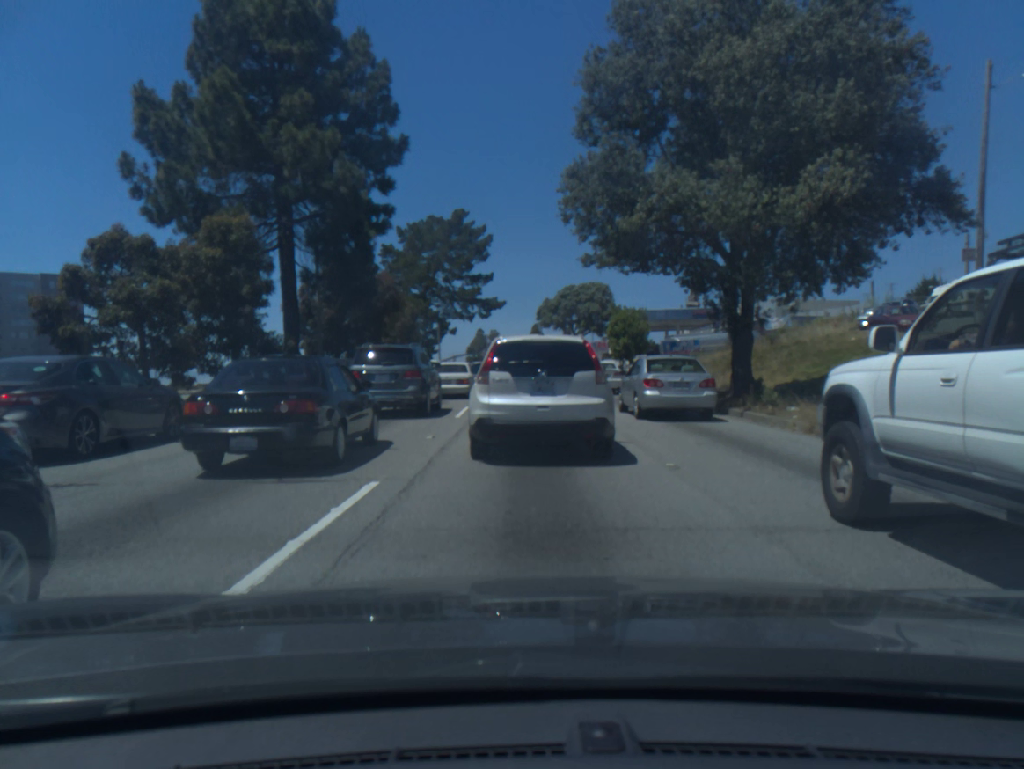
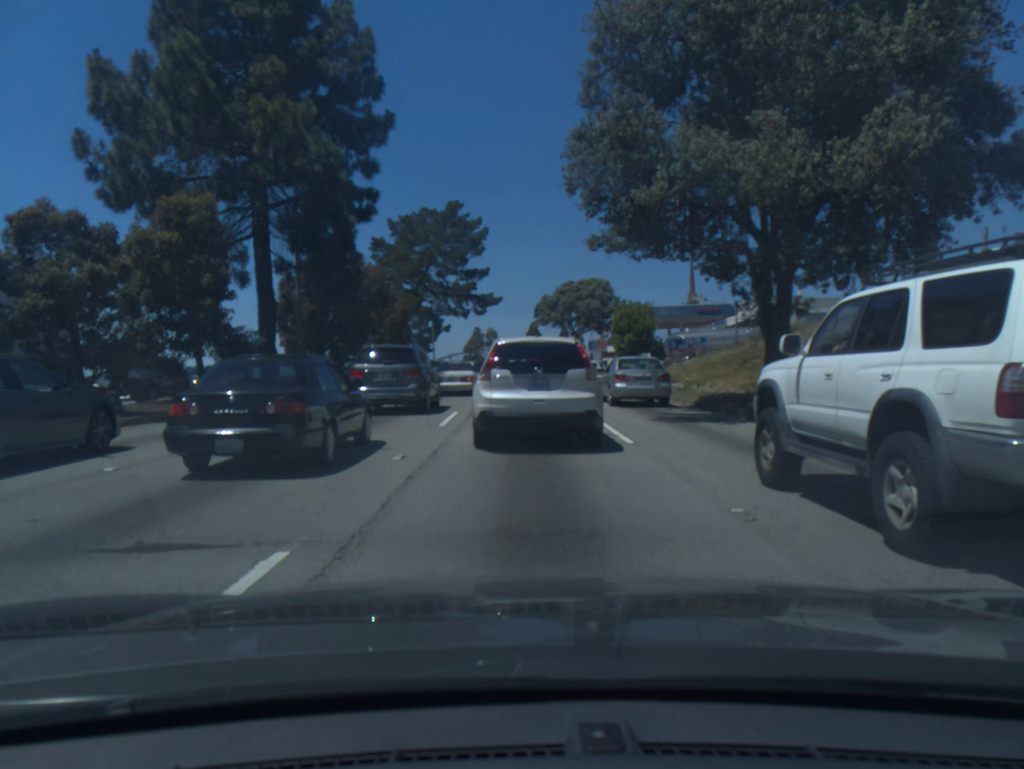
(+0.1, +3.0) m; +3°
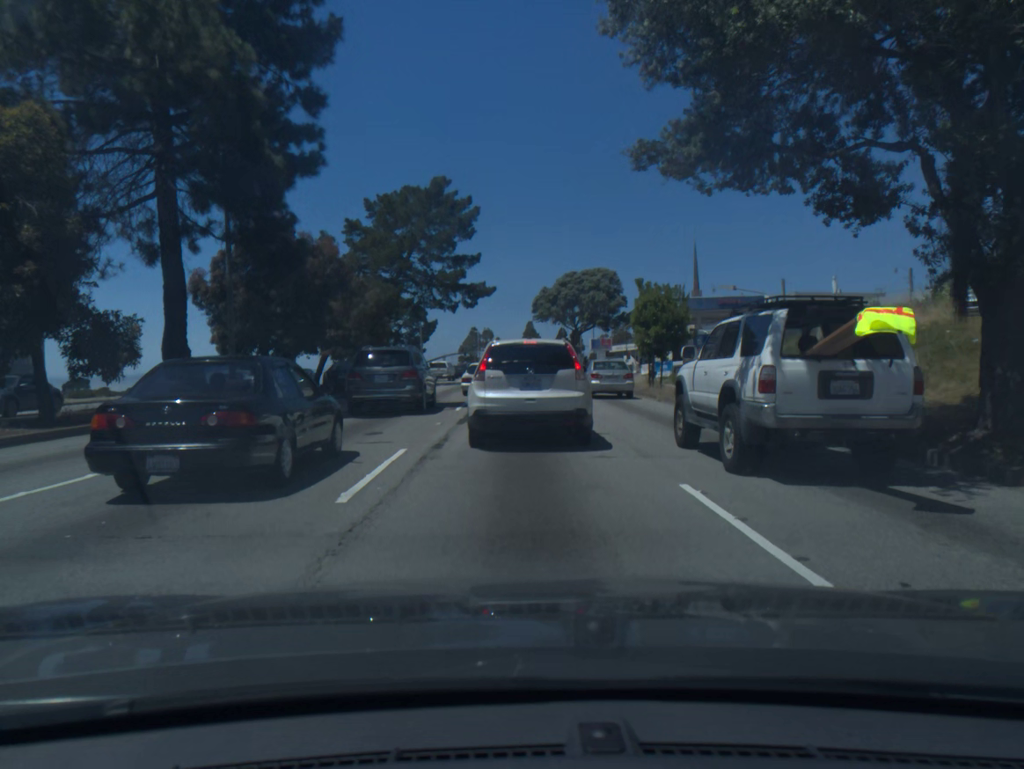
(0.0, +8.2) m; 0°
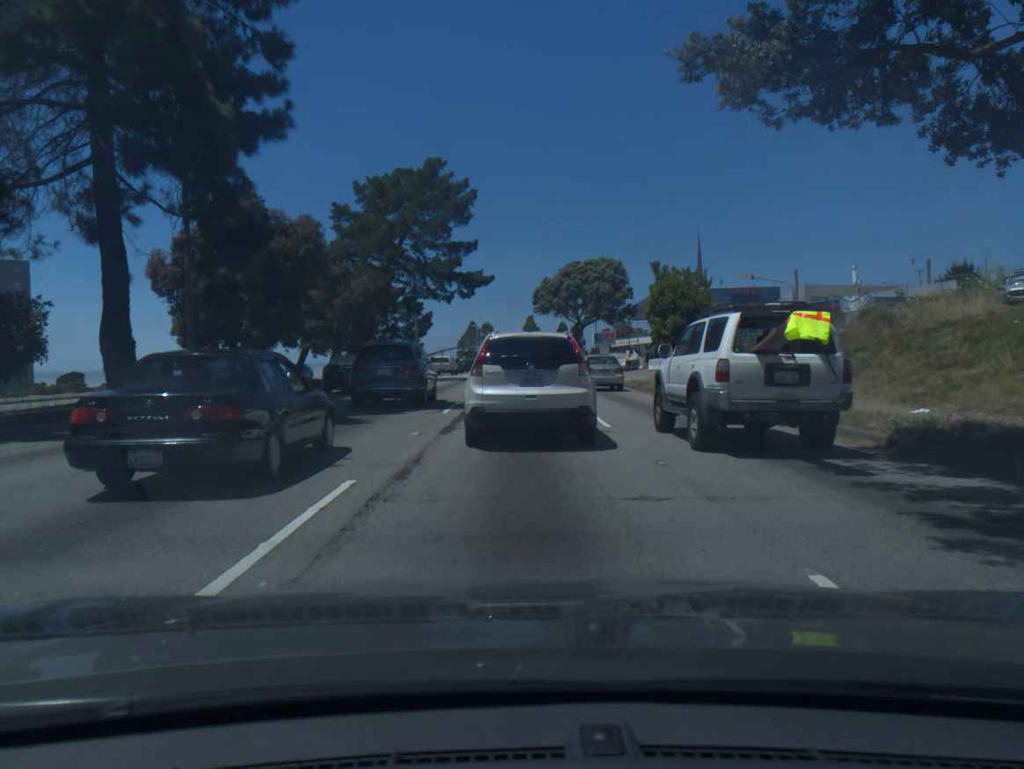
(0.0, +3.5) m; 0°
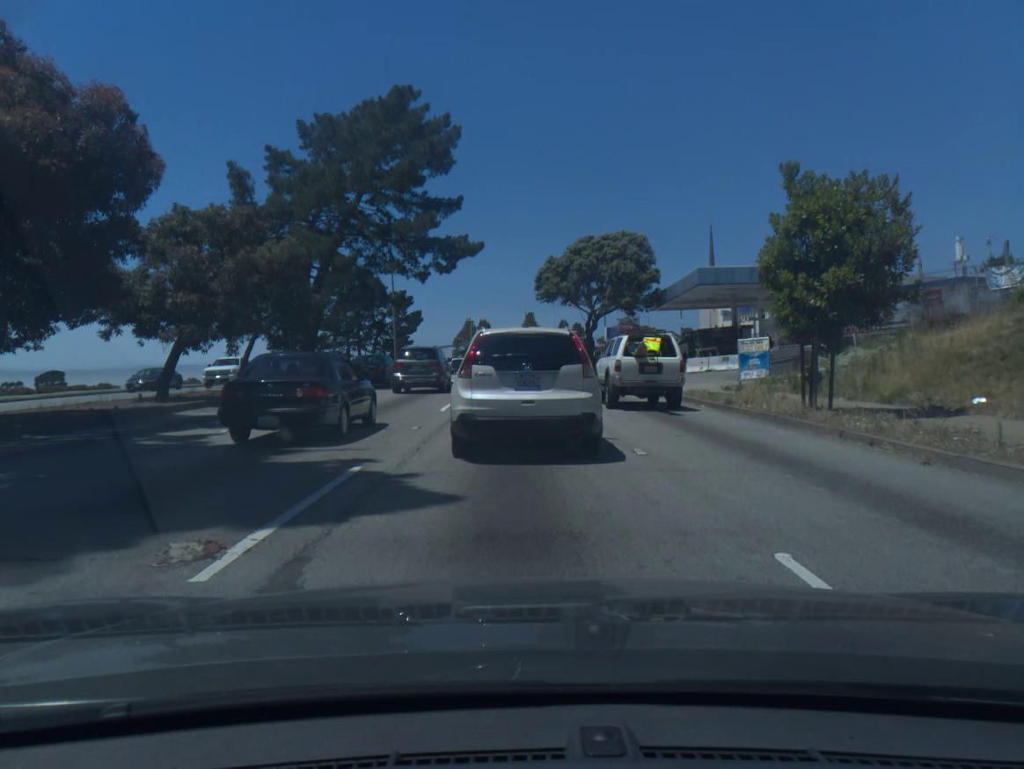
(0.0, +13.8) m; +1°
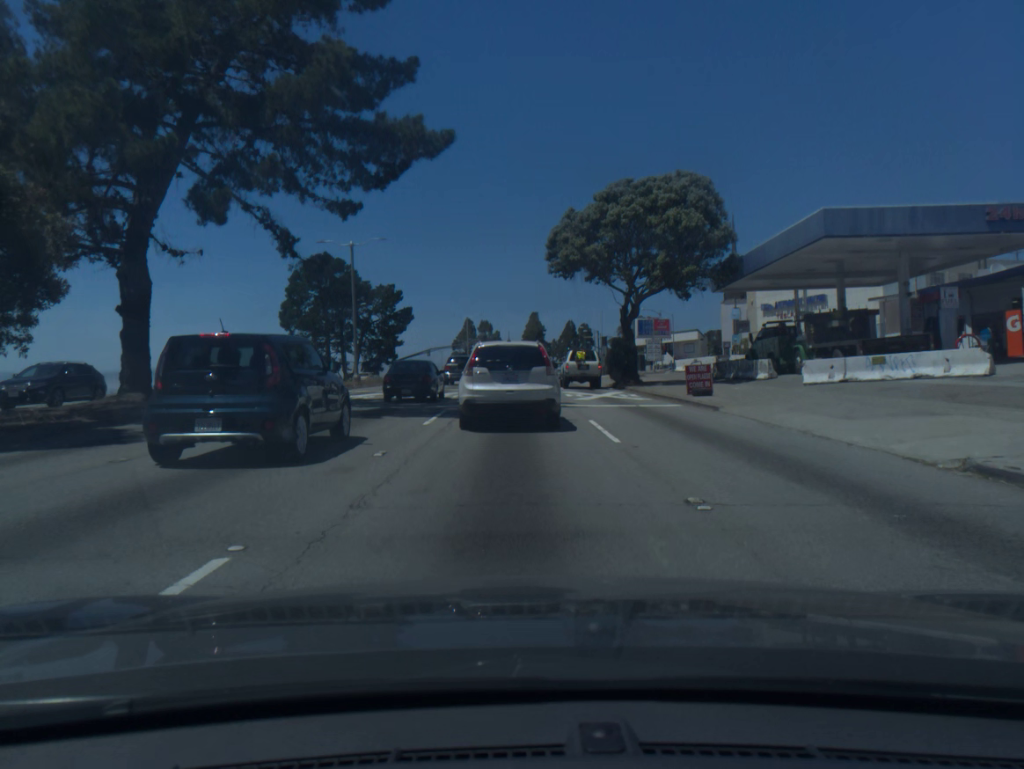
(+0.1, +18.2) m; 0°
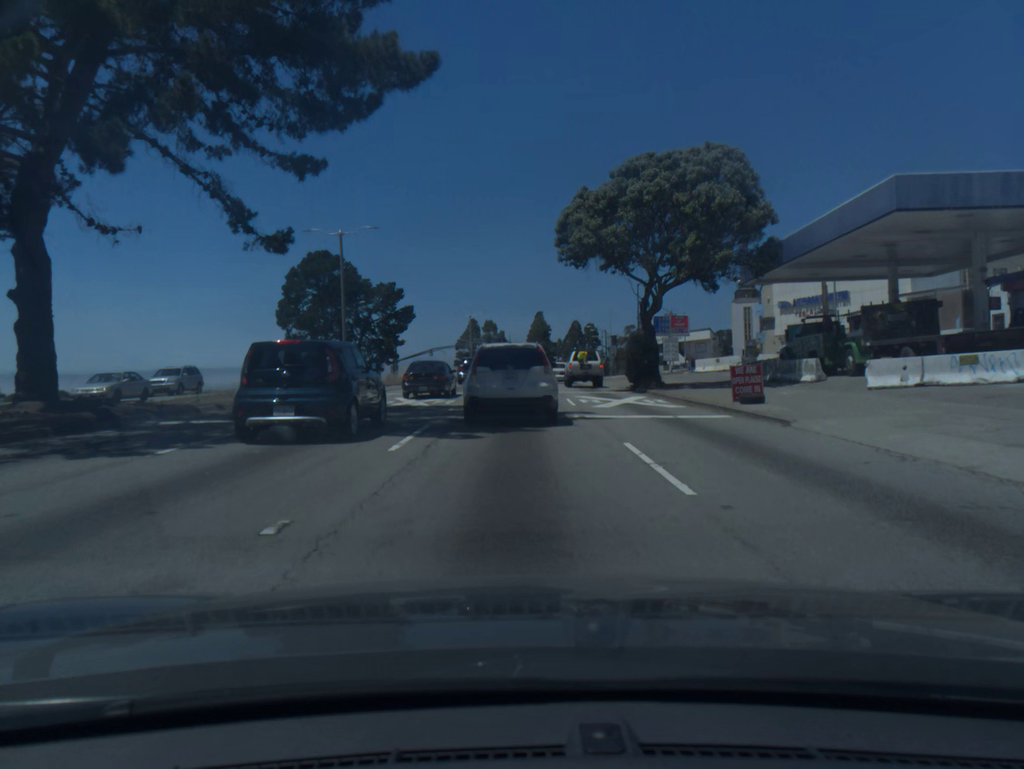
(0.0, +4.7) m; 0°
